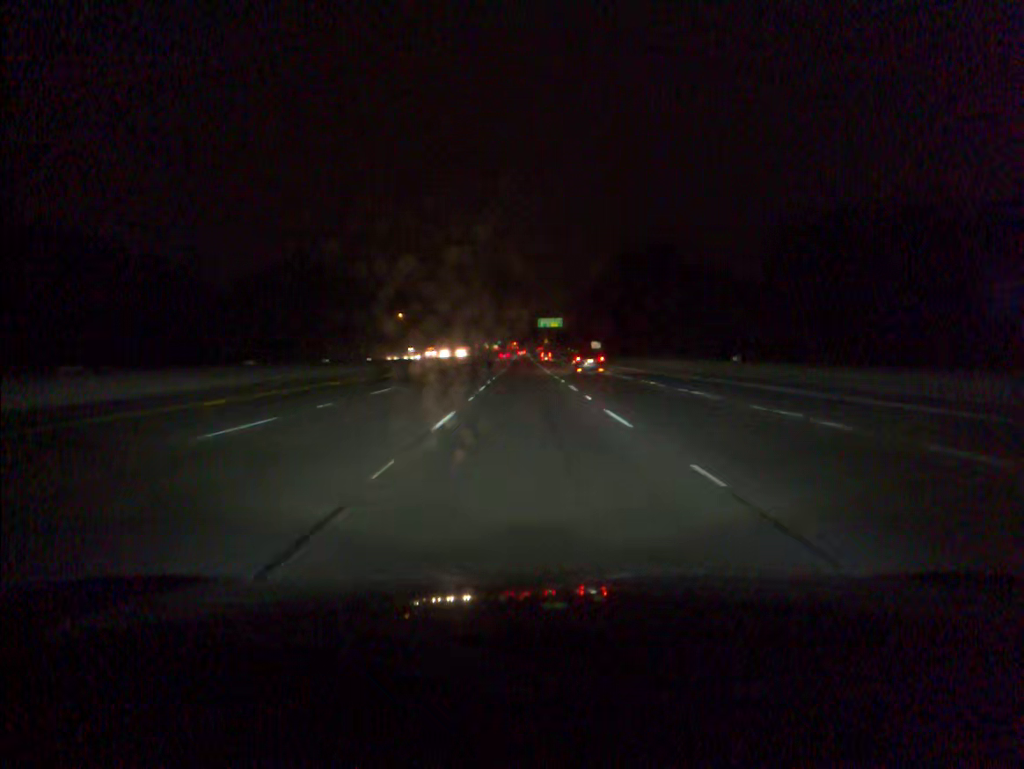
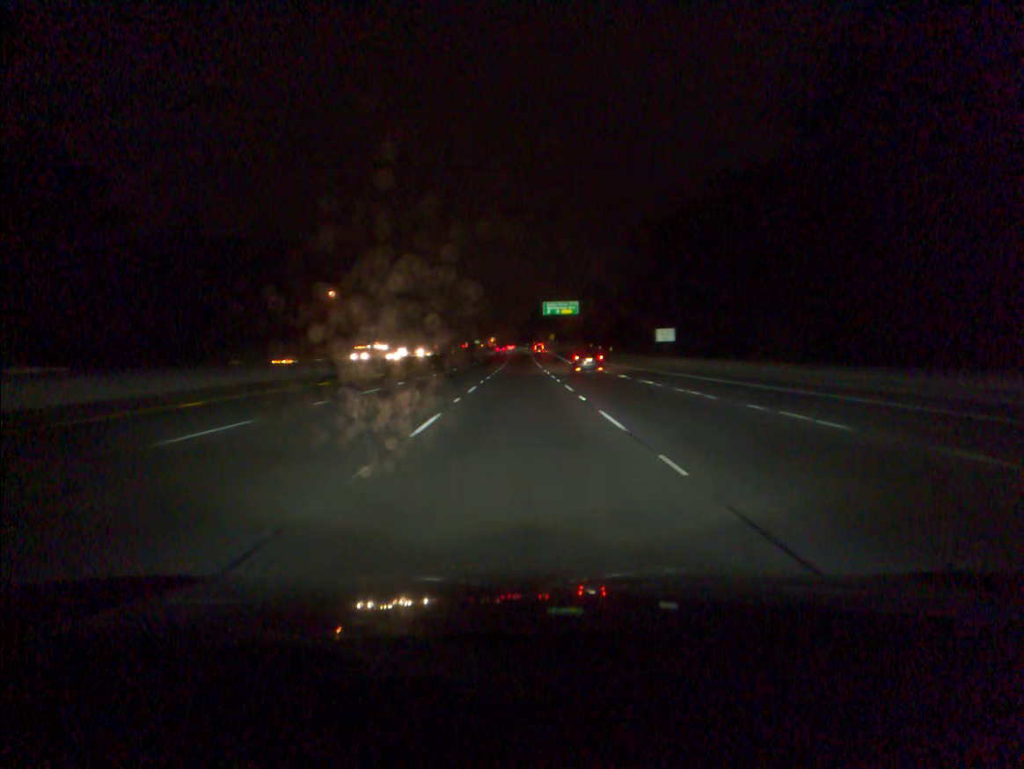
(+0.2, +73.7) m; 0°
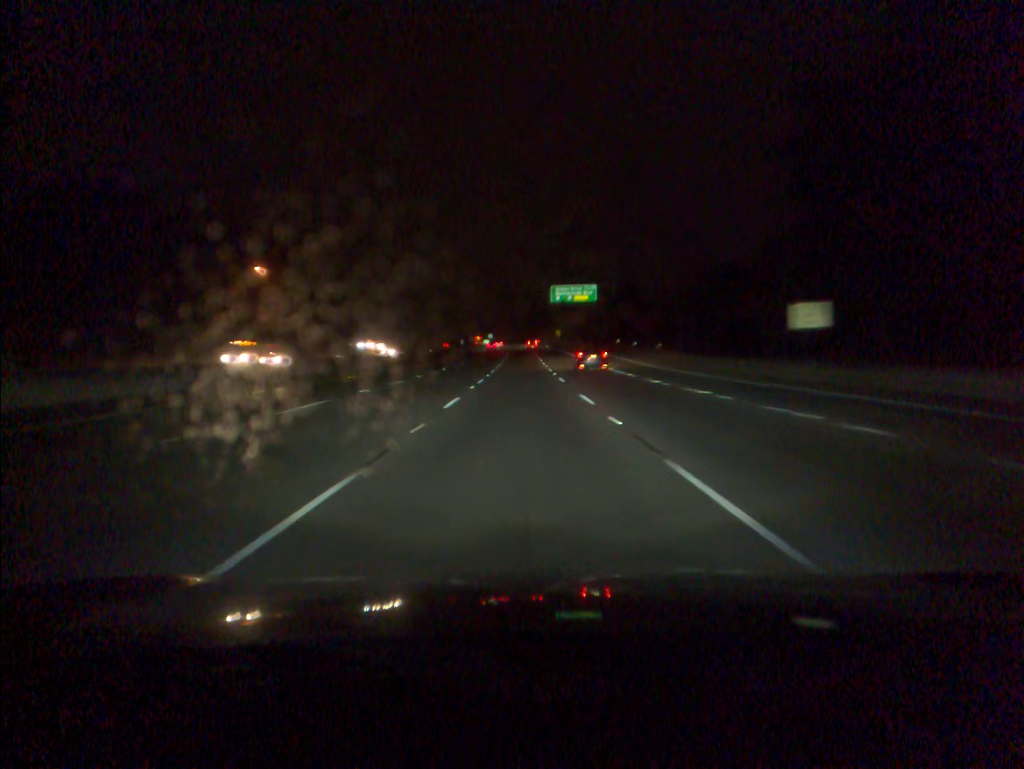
(0.0, +37.8) m; 0°
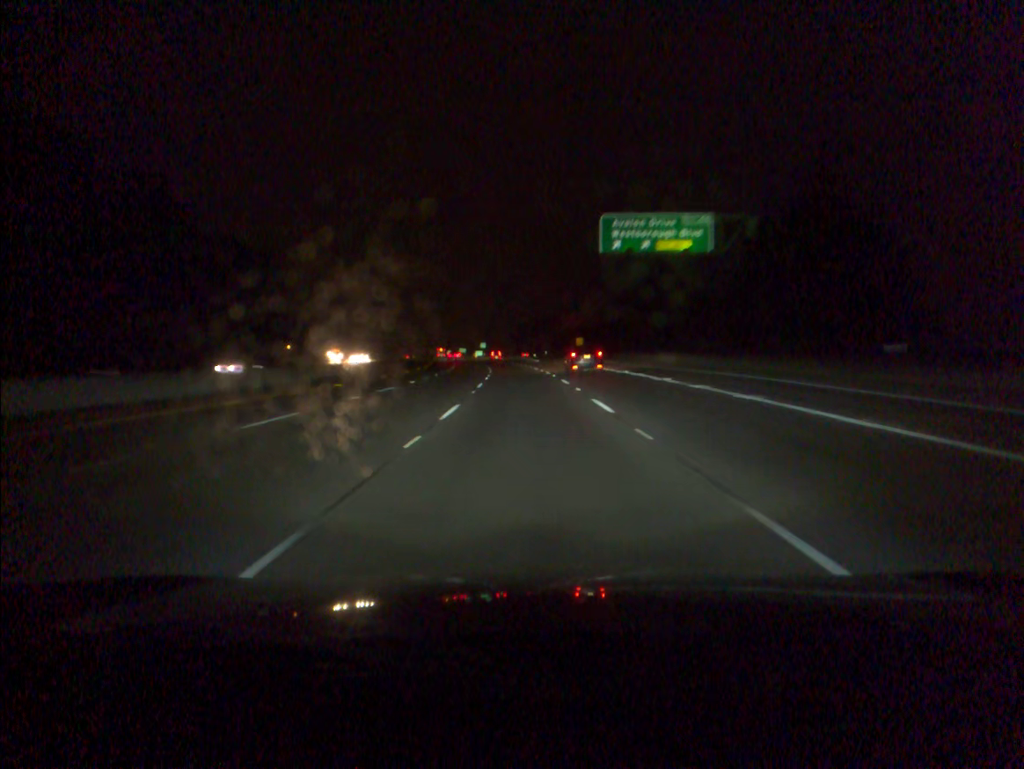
(-0.2, +76.0) m; 0°
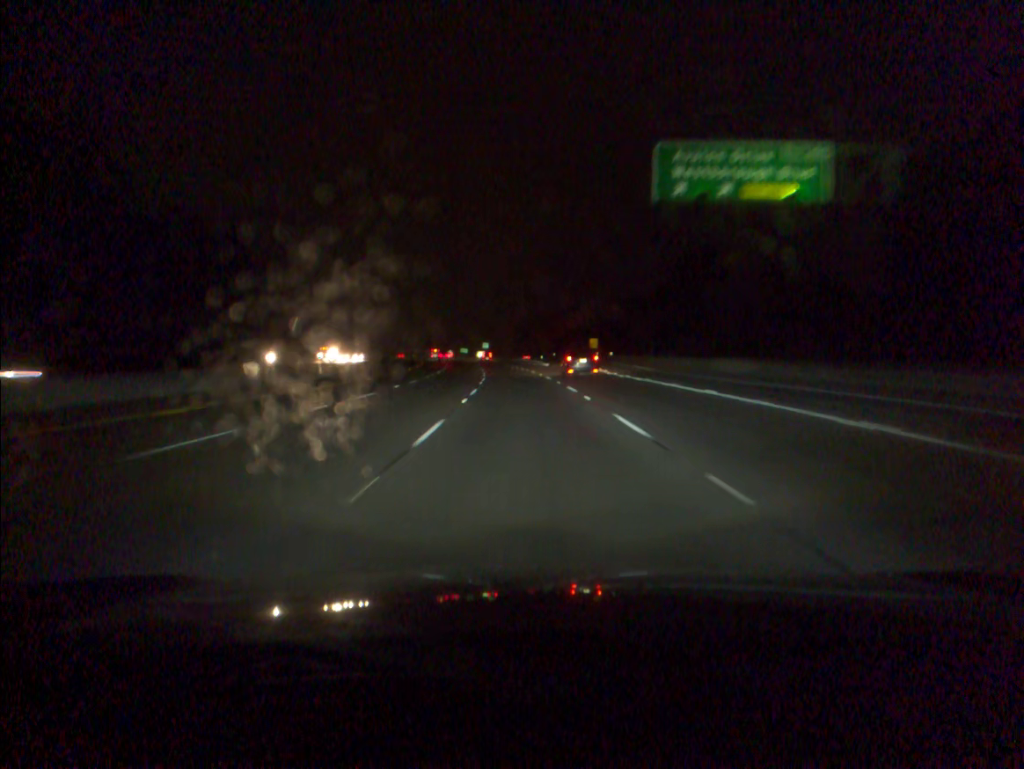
(-0.1, +18.9) m; 0°
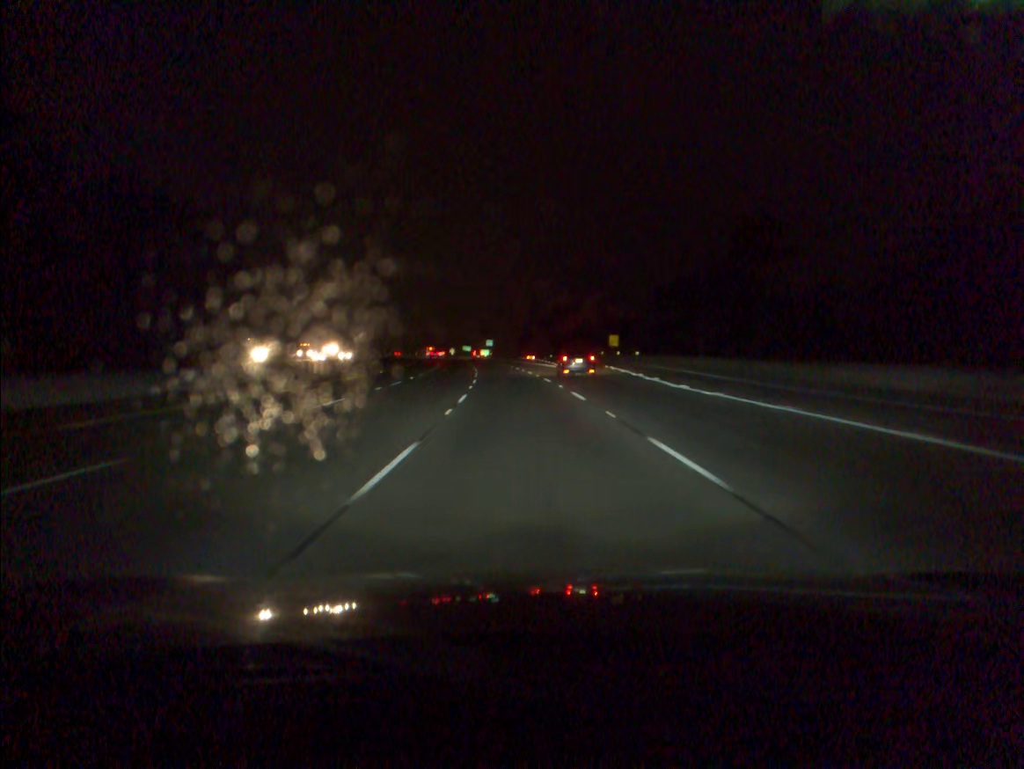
(-0.1, +19.0) m; 0°
